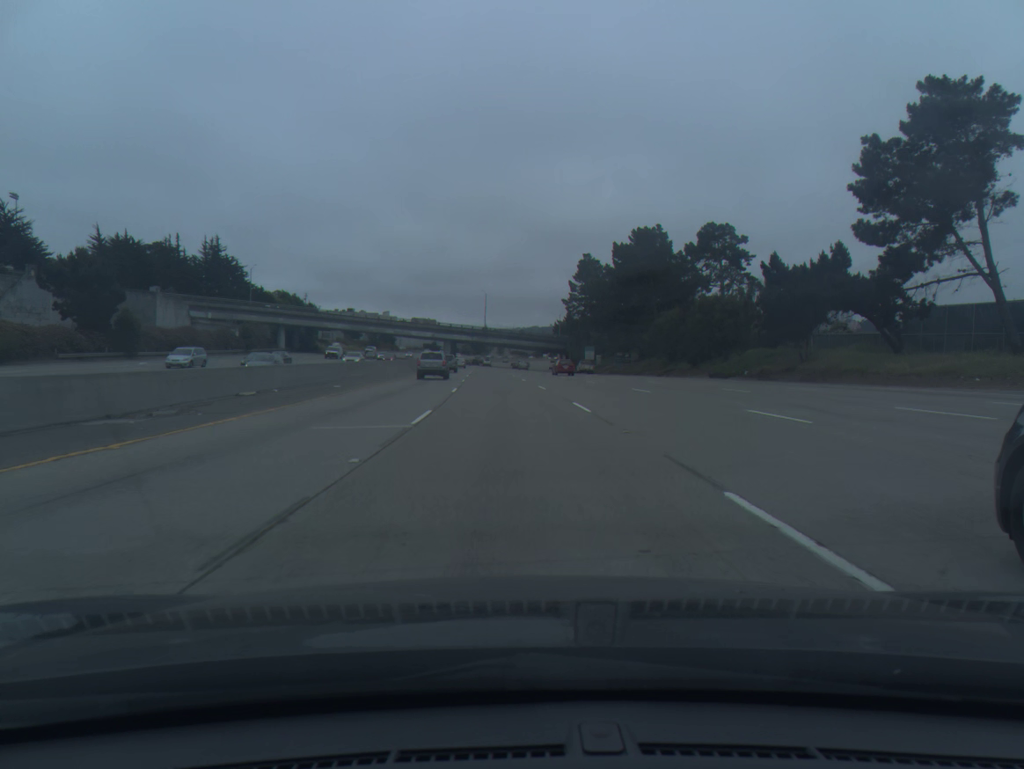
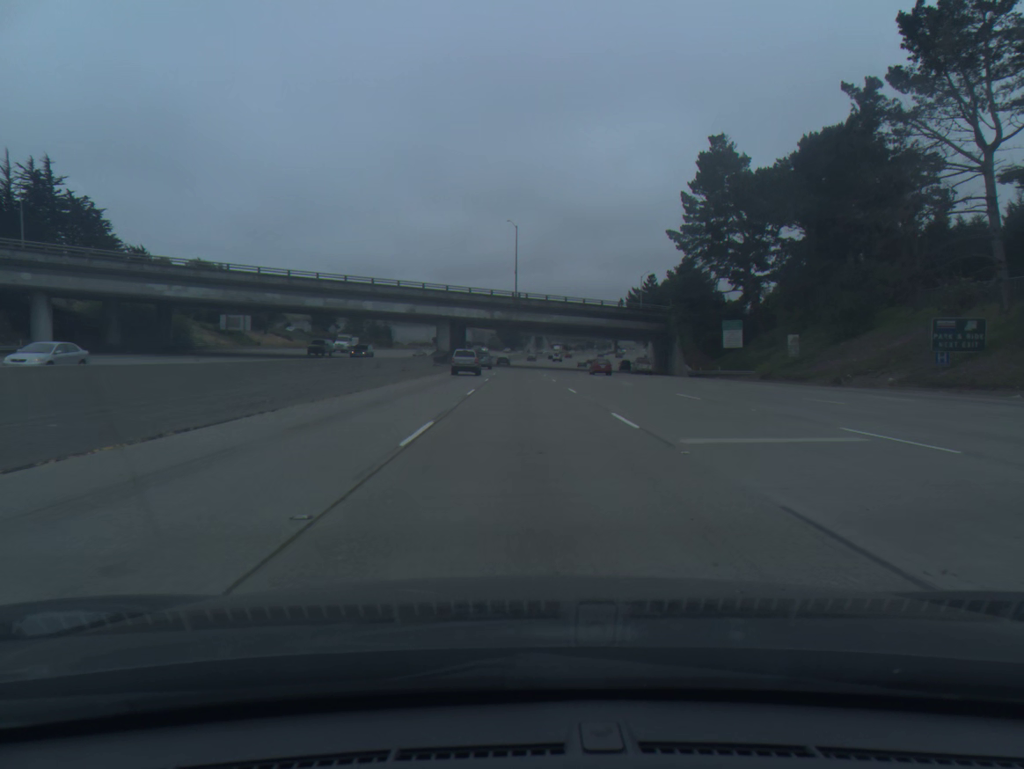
(-4.0, +91.2) m; -3°
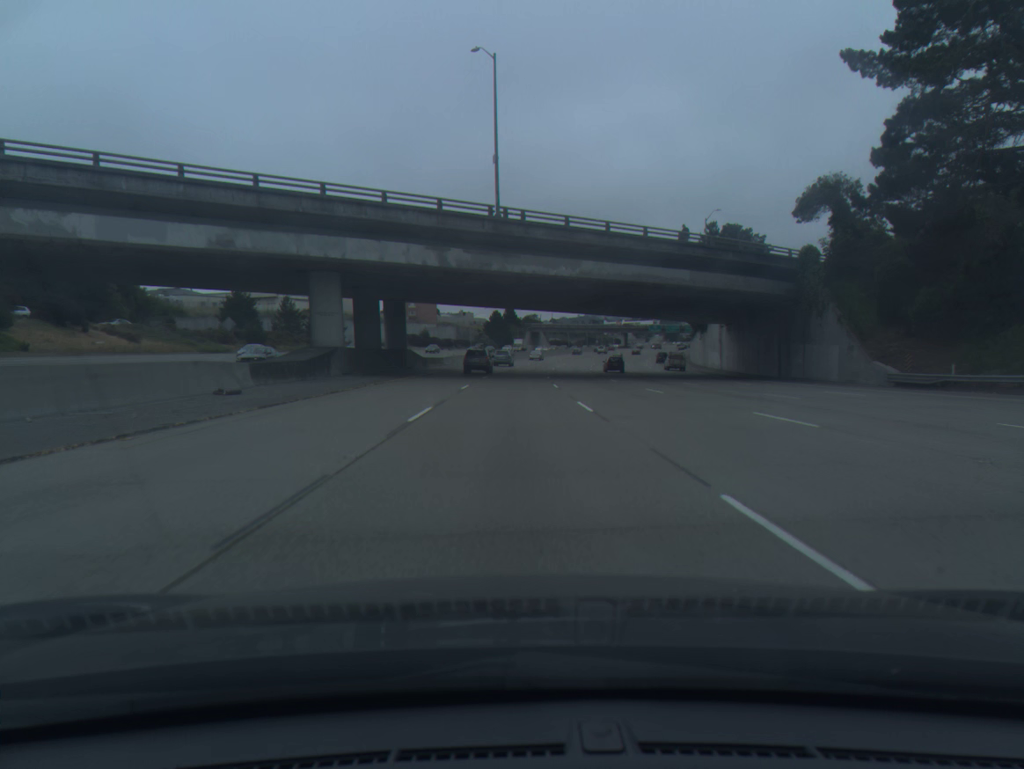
(+0.2, +54.5) m; 0°
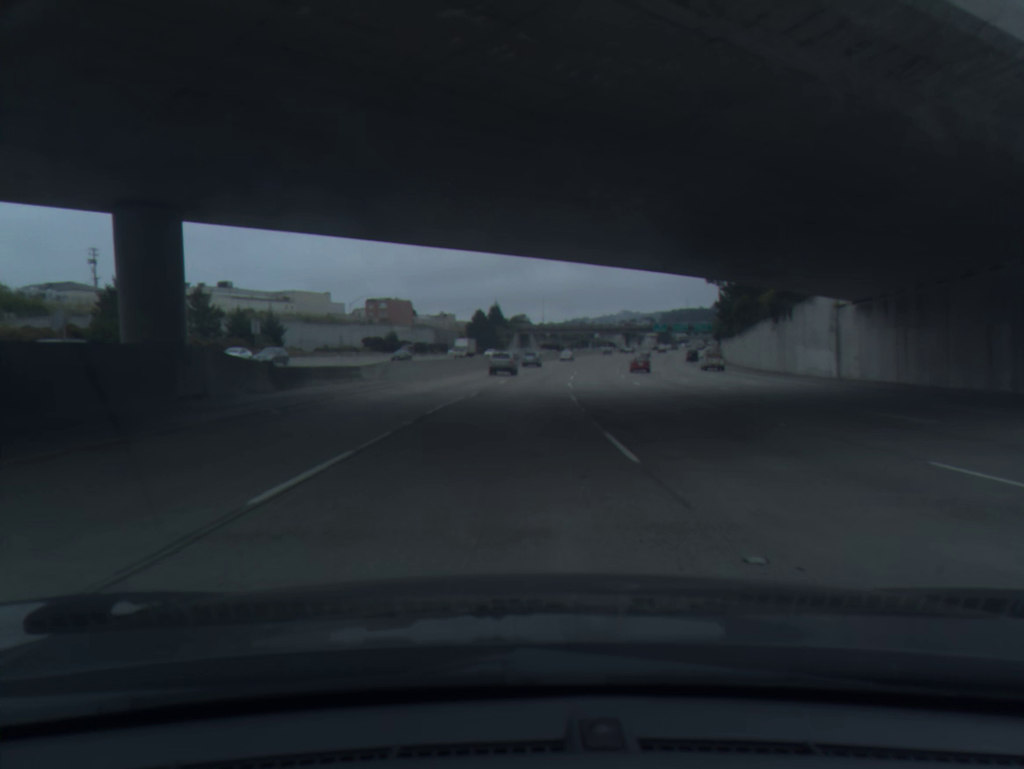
(+0.2, +37.1) m; +1°
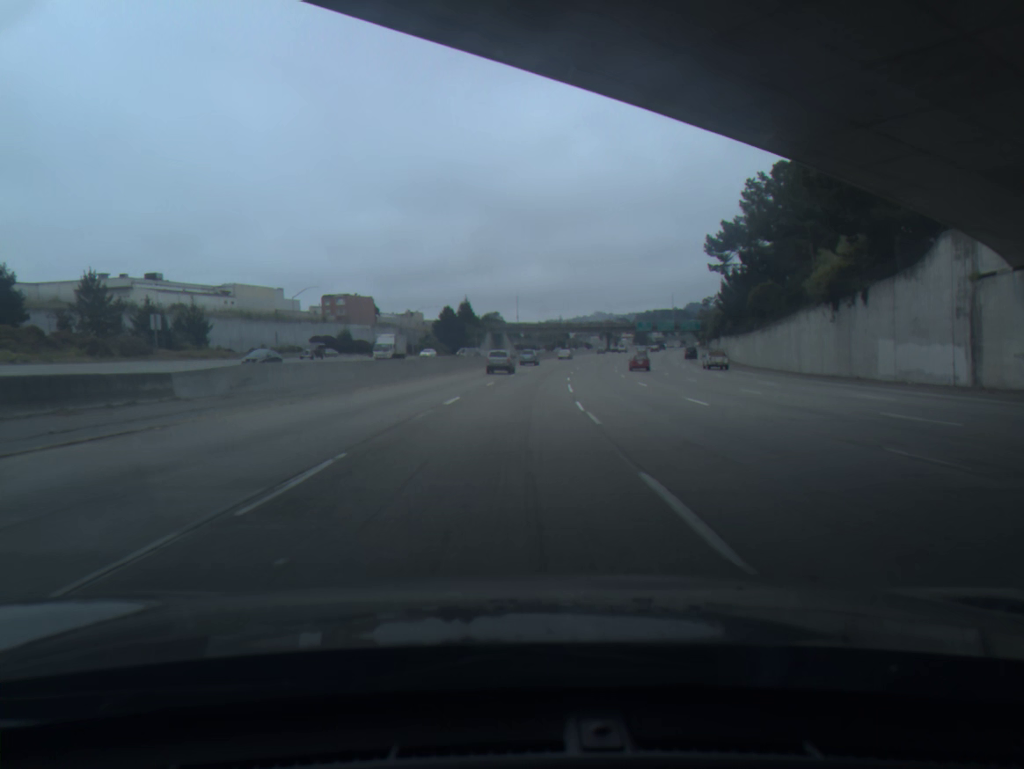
(+0.3, +19.5) m; +2°
